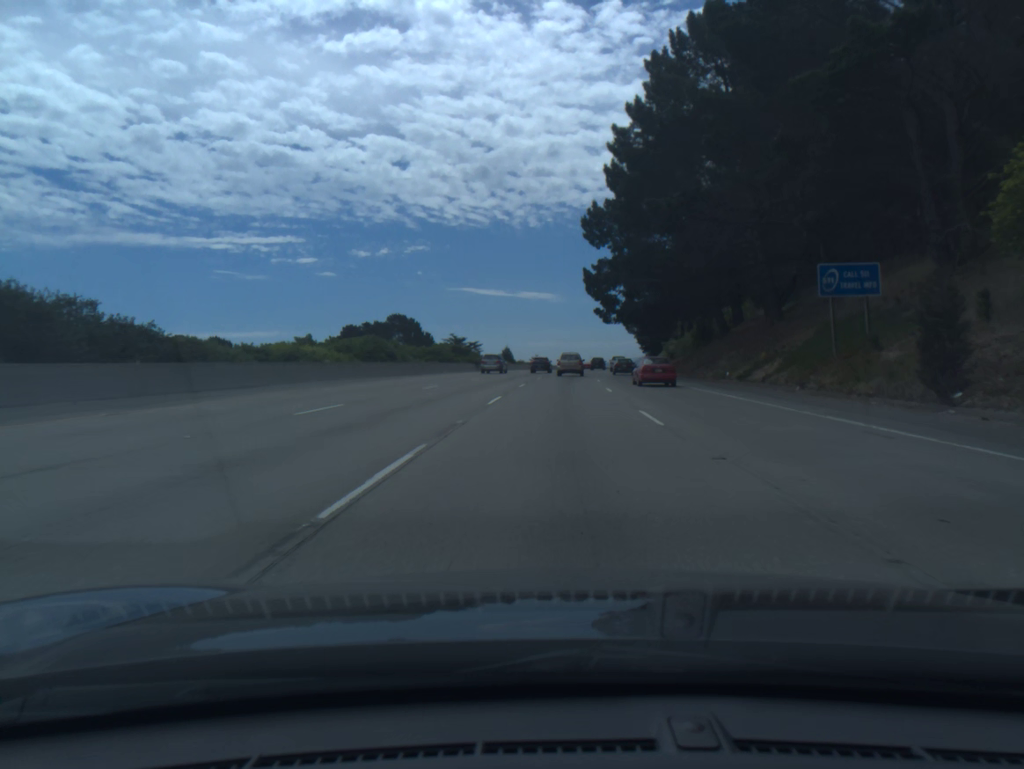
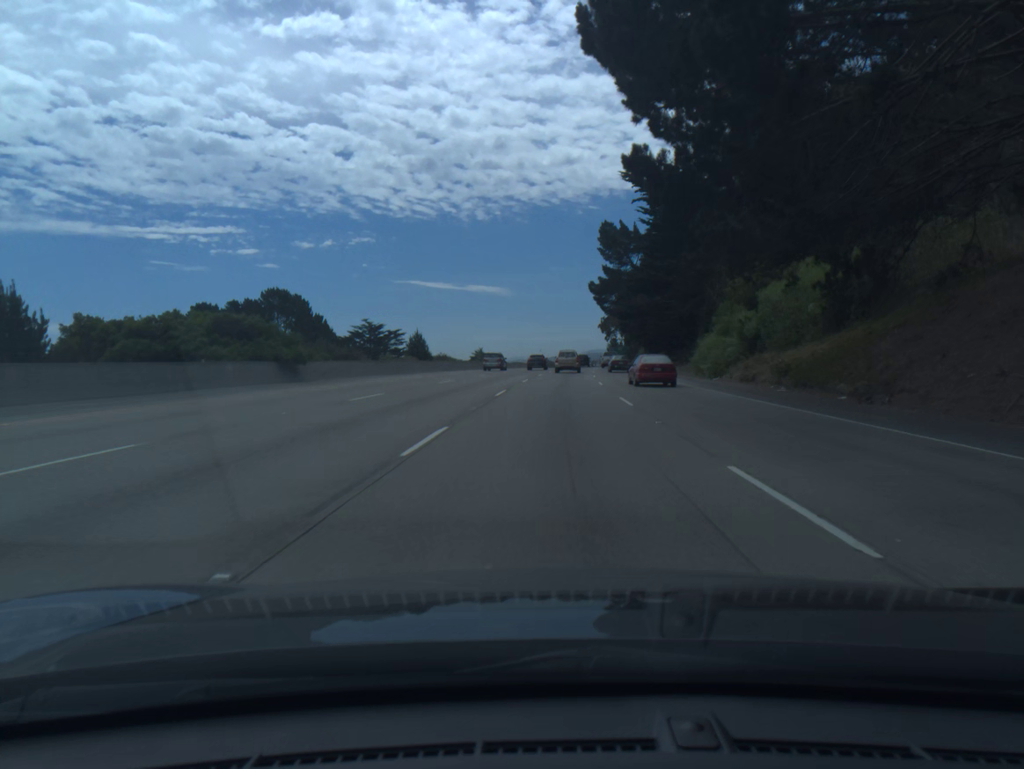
(+1.9, +53.2) m; +4°
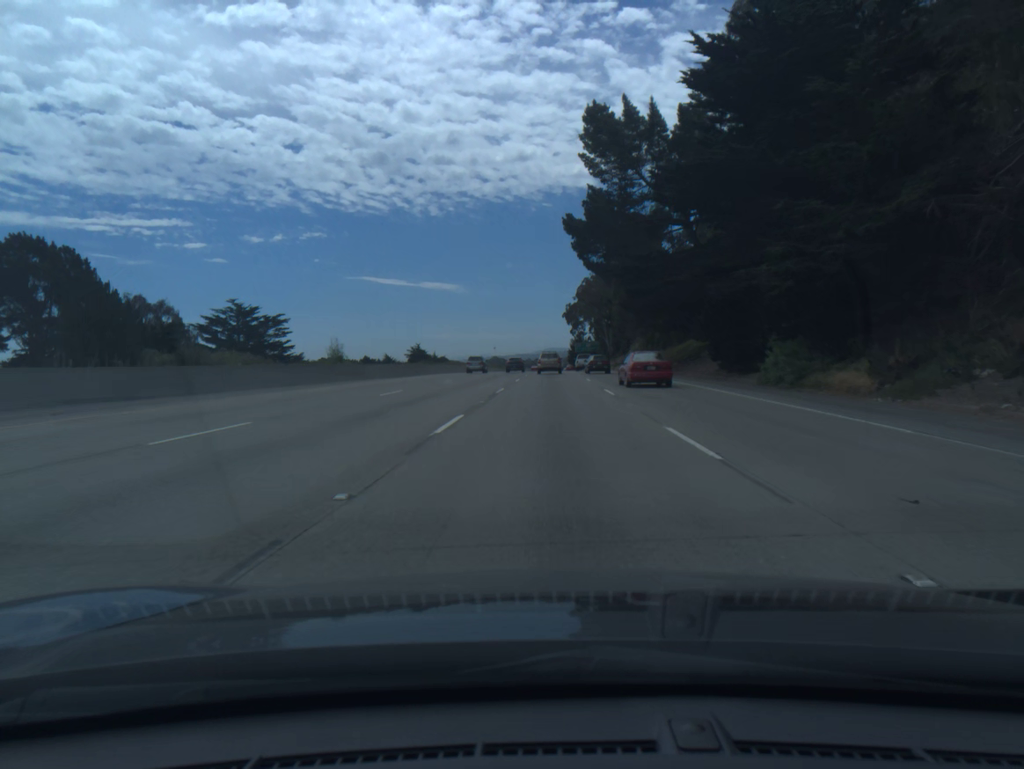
(+1.6, +54.1) m; +3°
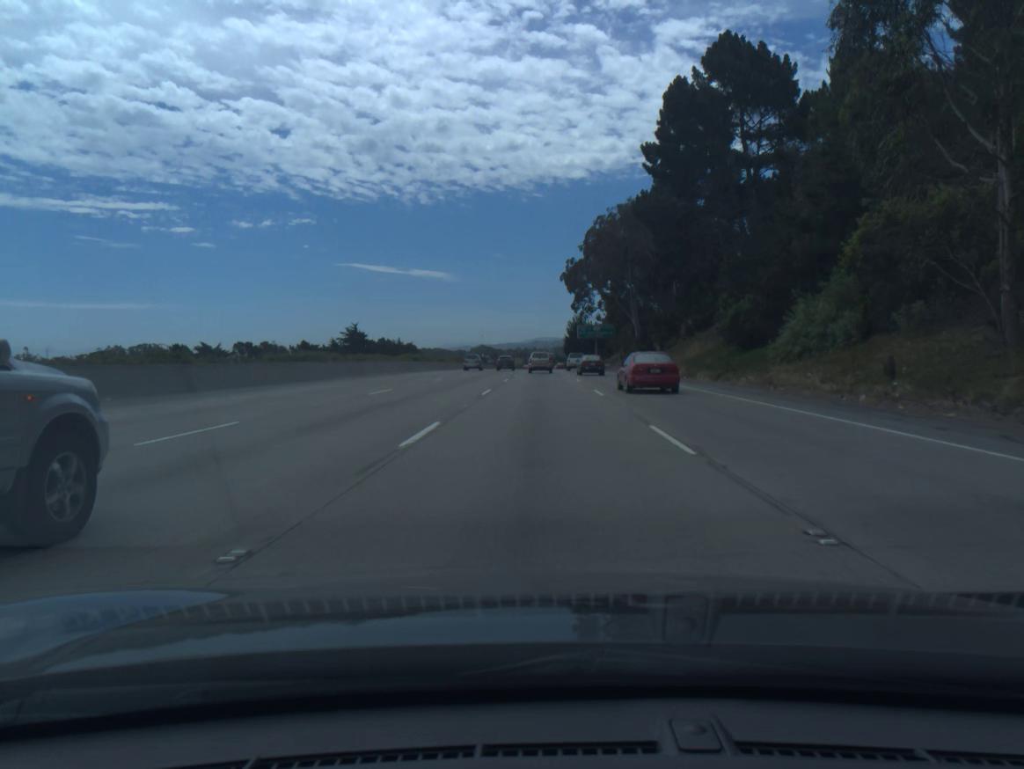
(+1.0, +72.8) m; +1°
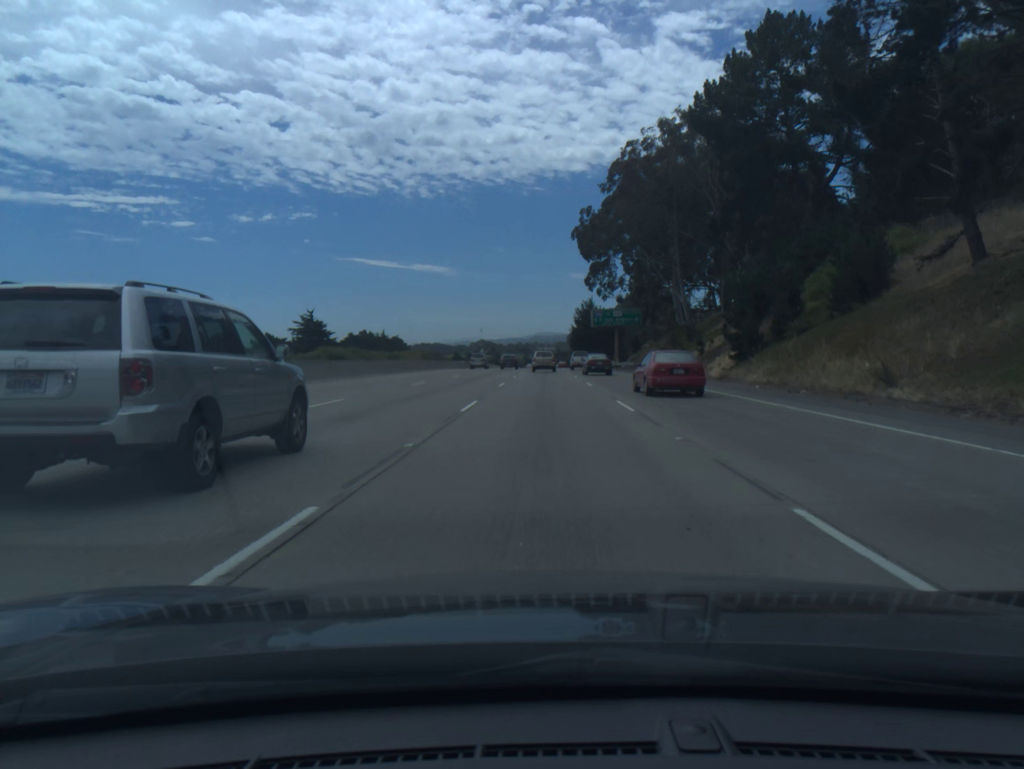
(-0.1, +36.5) m; 0°
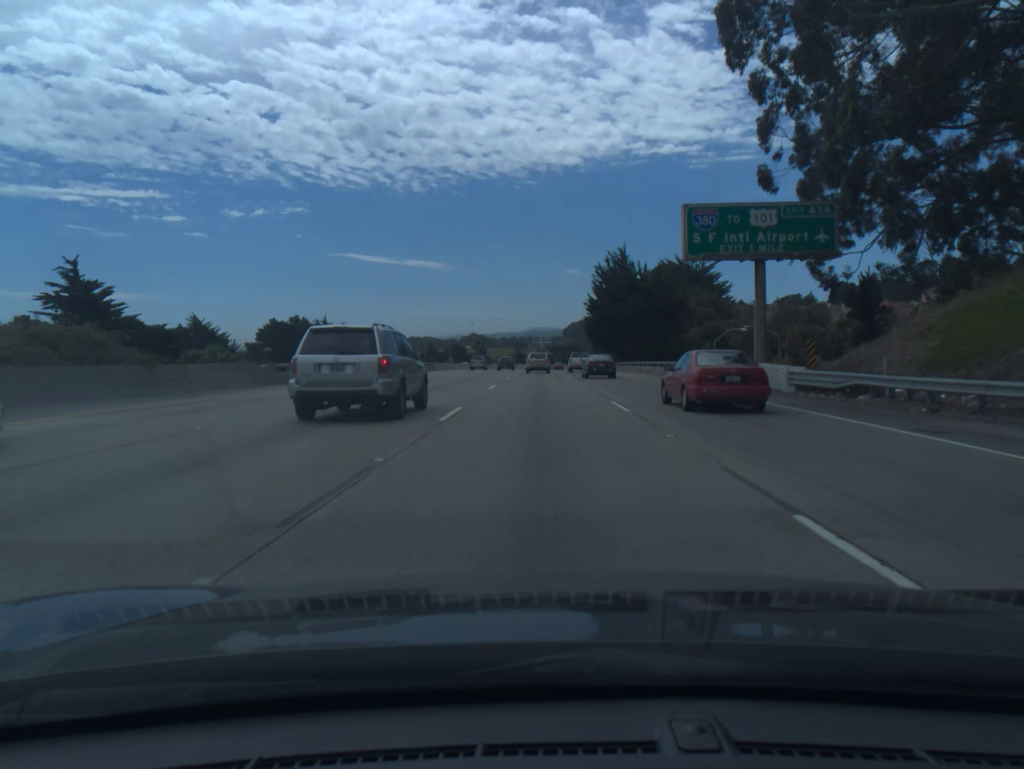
(+0.3, +73.1) m; 0°
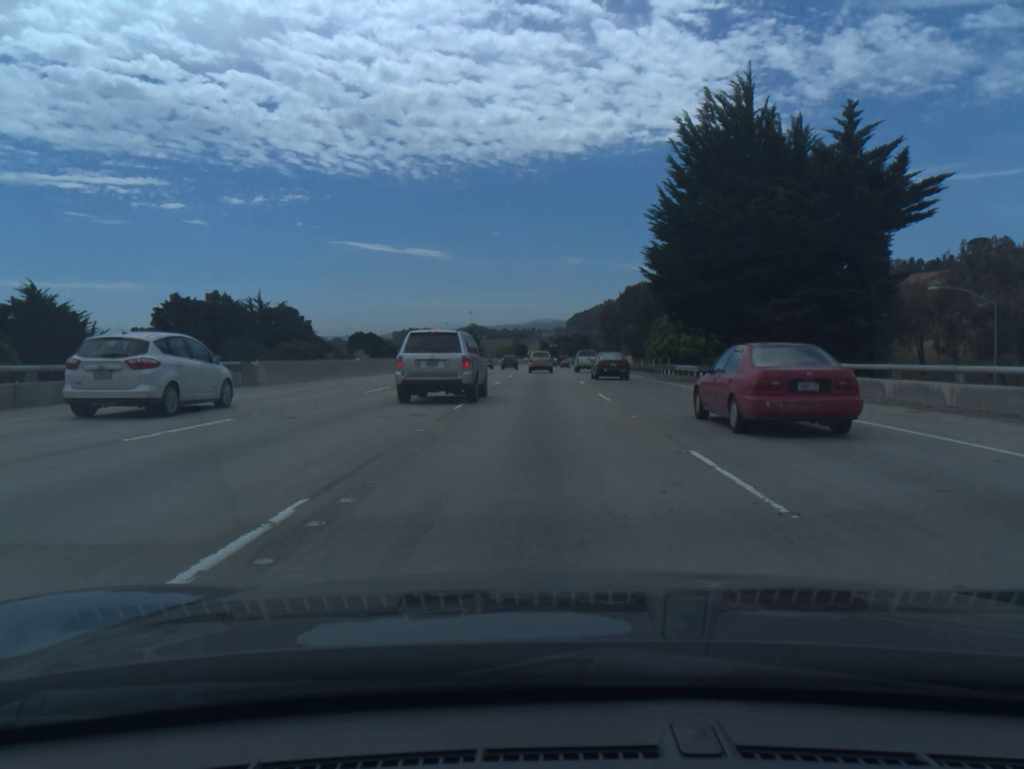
(-0.1, +55.0) m; 0°
